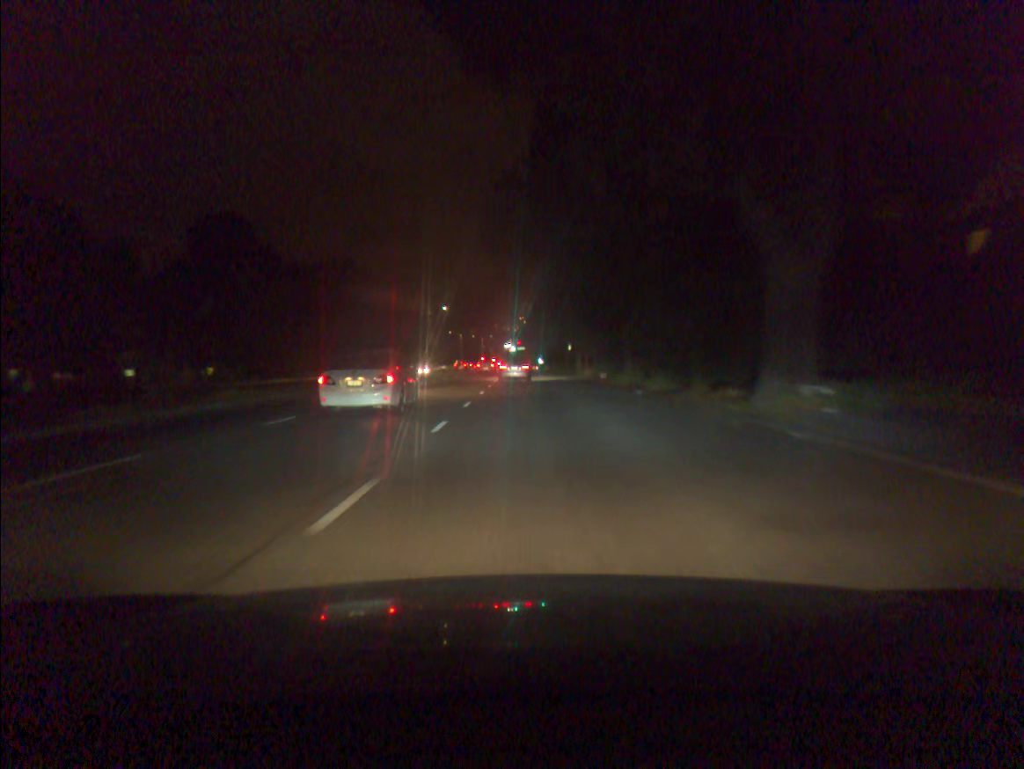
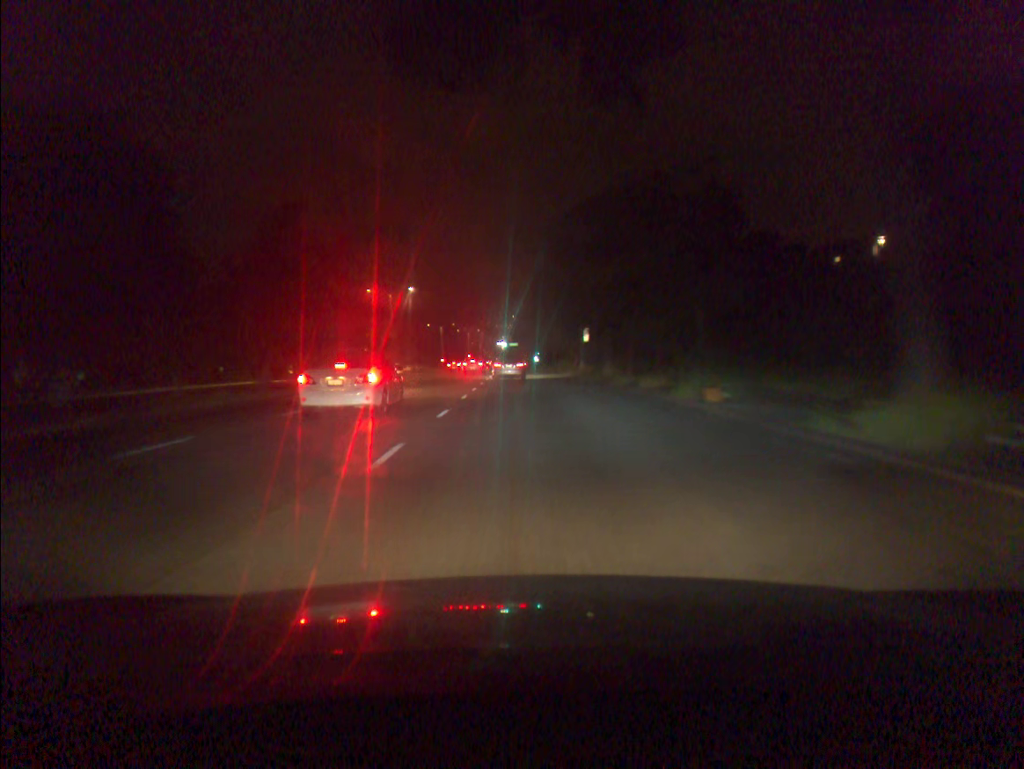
(+0.1, +26.9) m; +1°
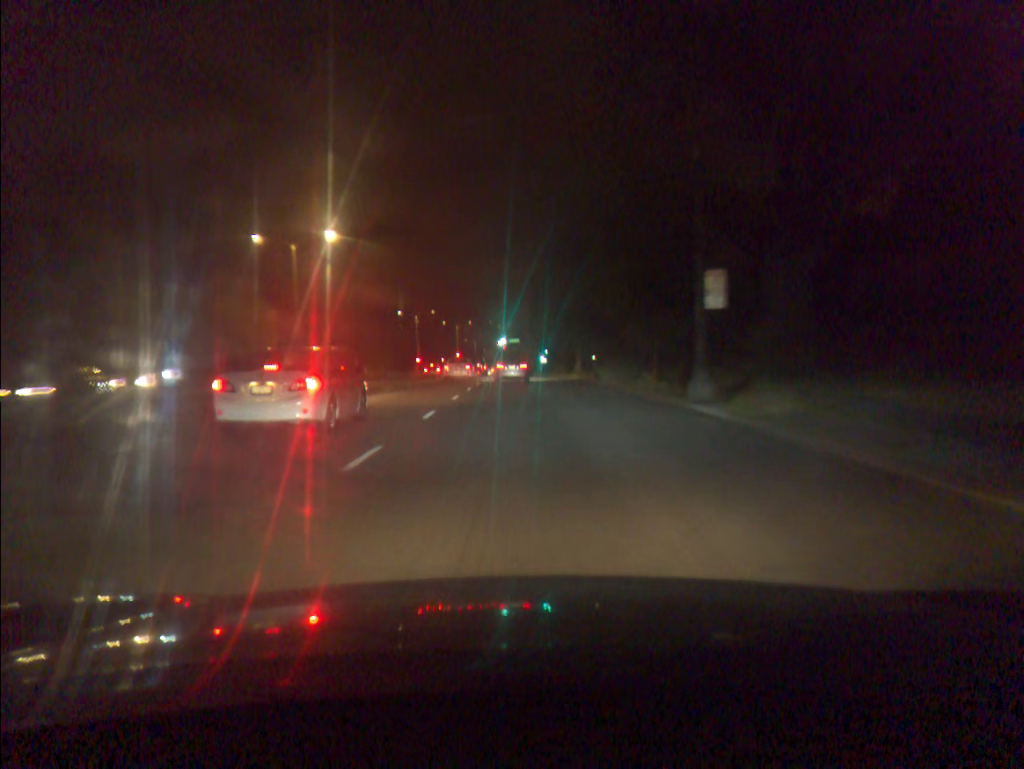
(0.0, +36.1) m; 0°
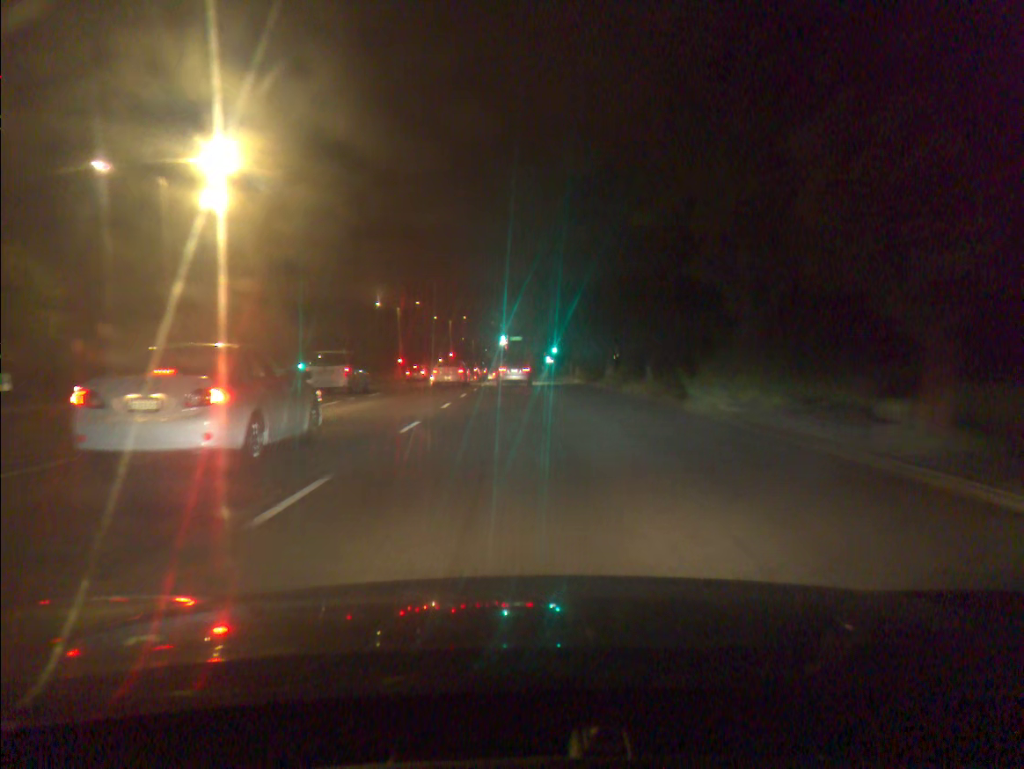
(0.0, +17.7) m; 0°
